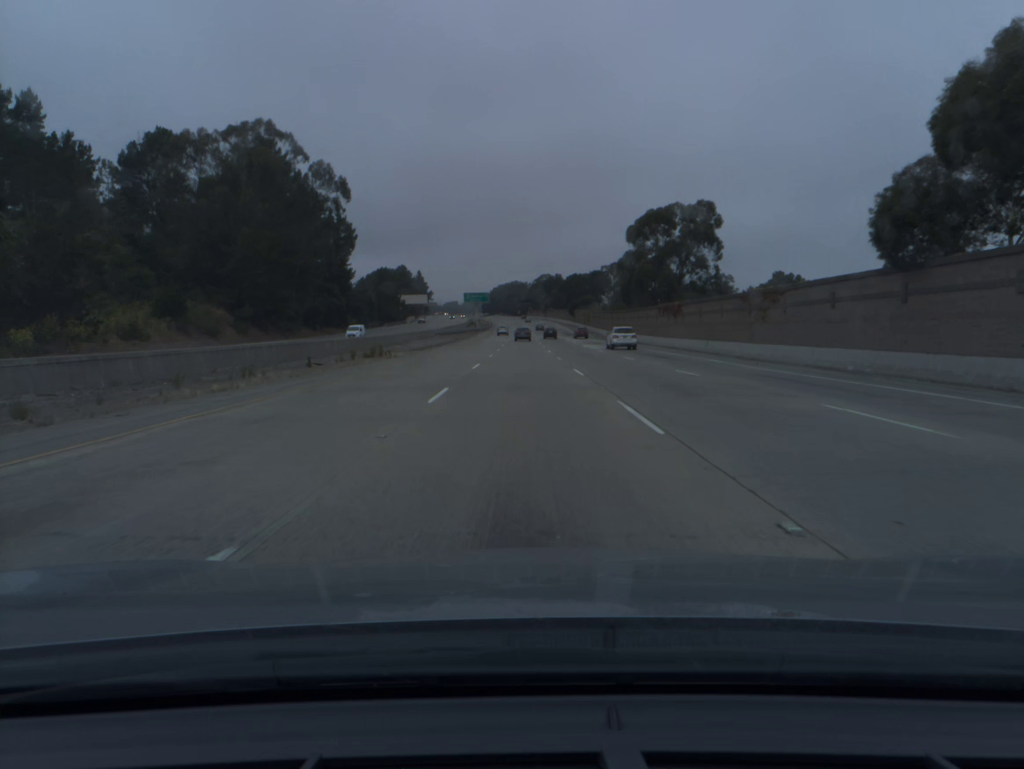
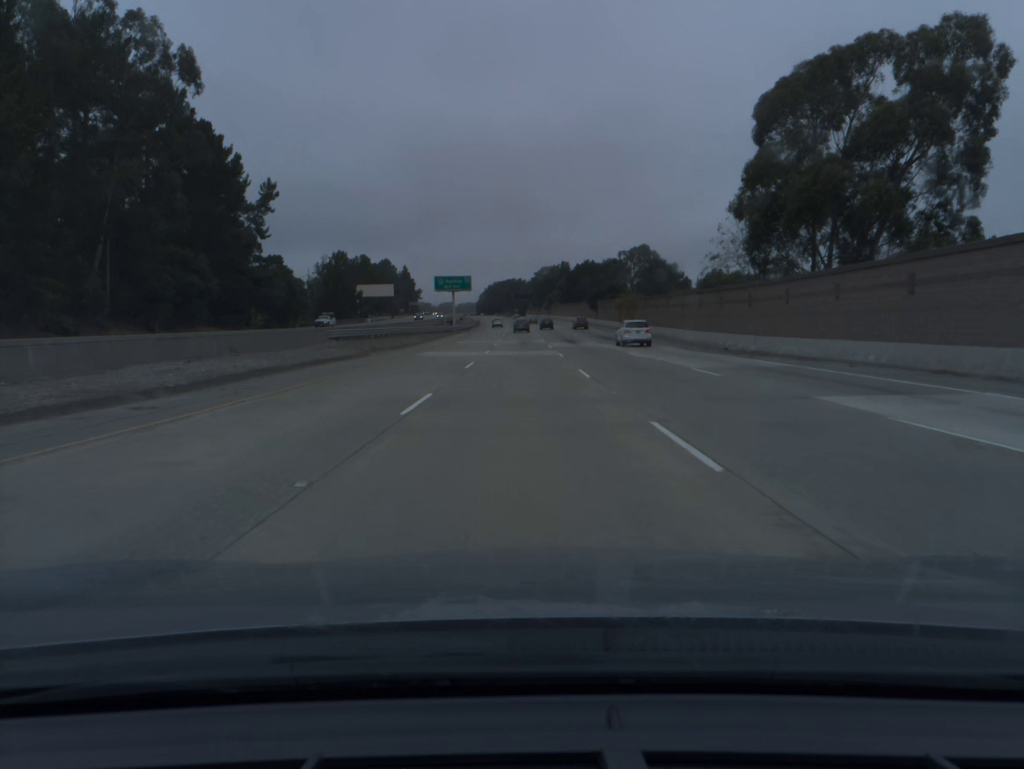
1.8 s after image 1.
(-0.1, +61.4) m; 0°
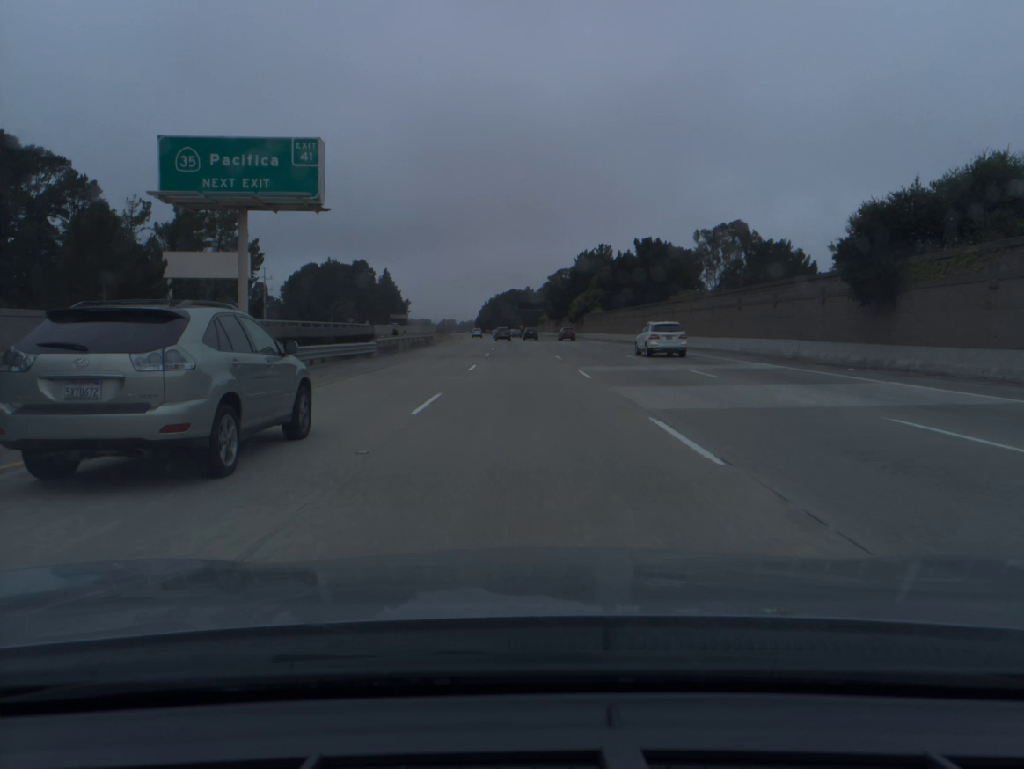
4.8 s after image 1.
(-0.3, +101.6) m; -1°
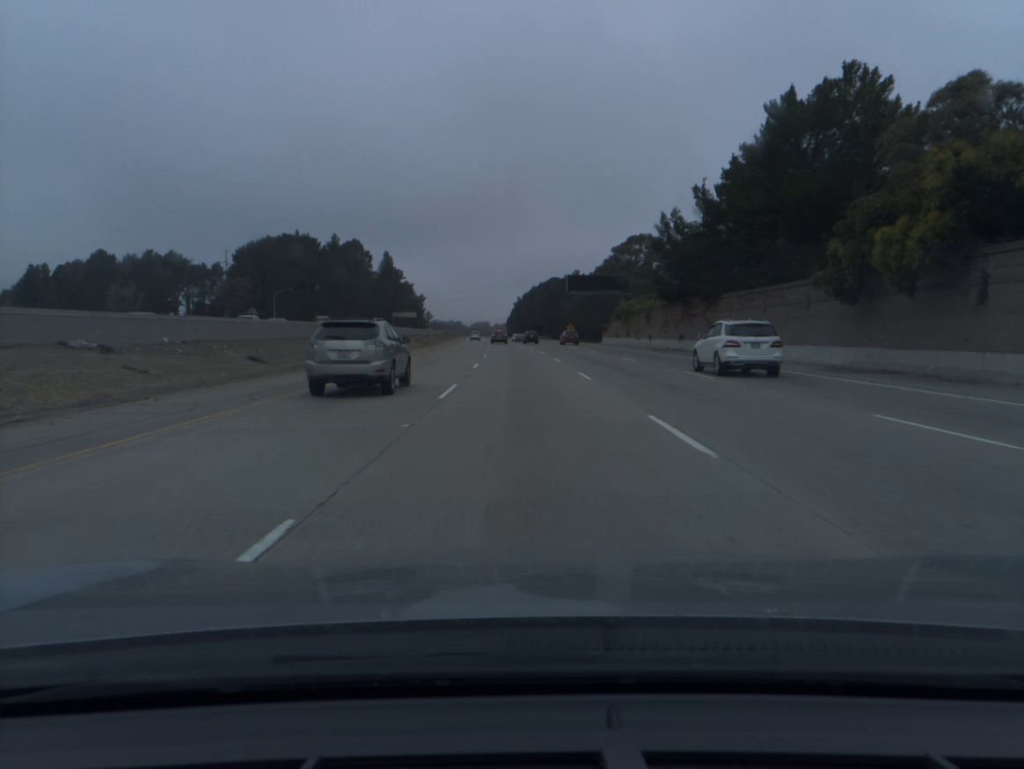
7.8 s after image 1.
(-1.9, +101.4) m; -3°
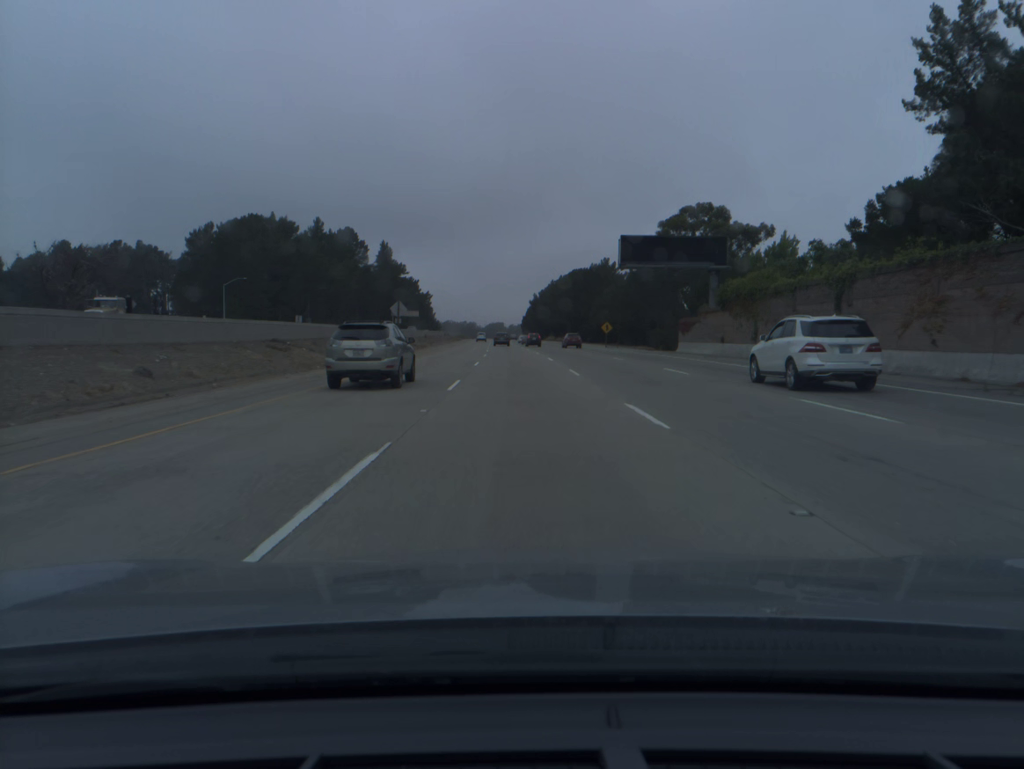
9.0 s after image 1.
(-0.4, +40.8) m; -1°
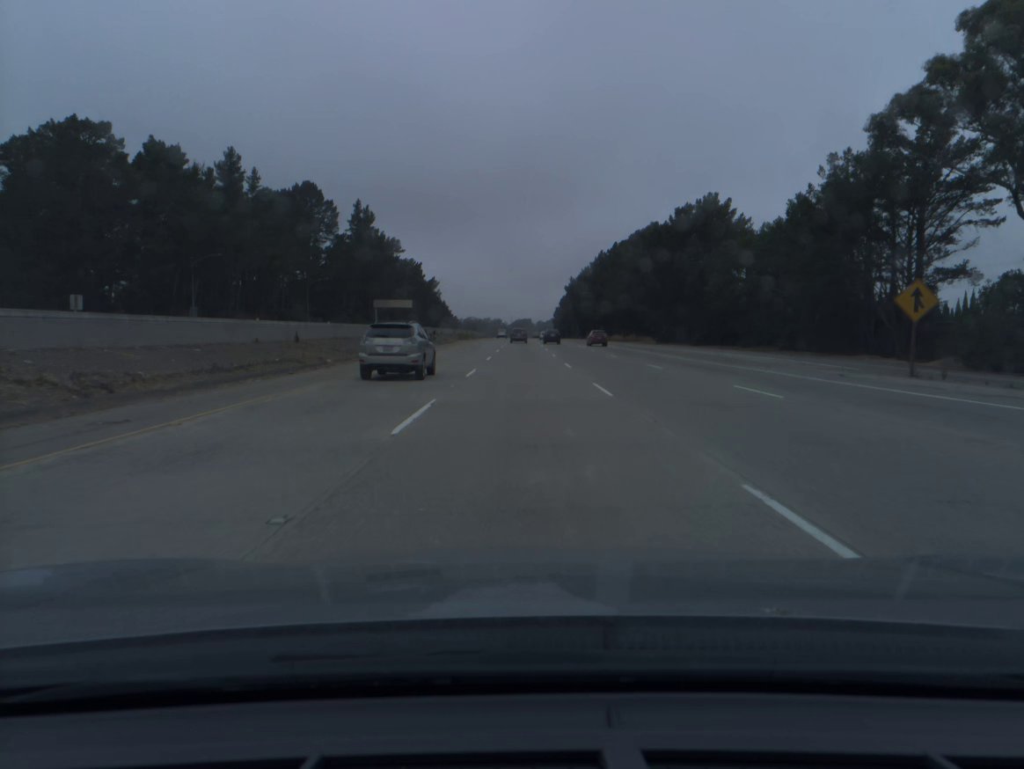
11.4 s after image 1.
(-1.7, +81.9) m; -2°
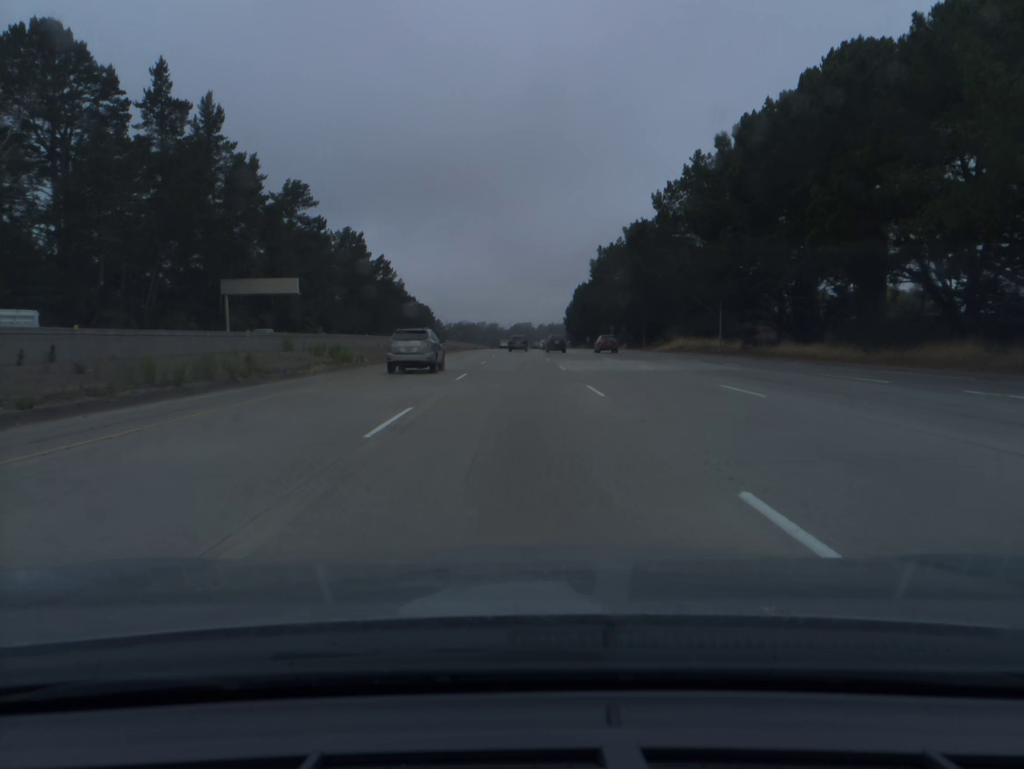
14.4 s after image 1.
(+0.1, +102.4) m; 0°
